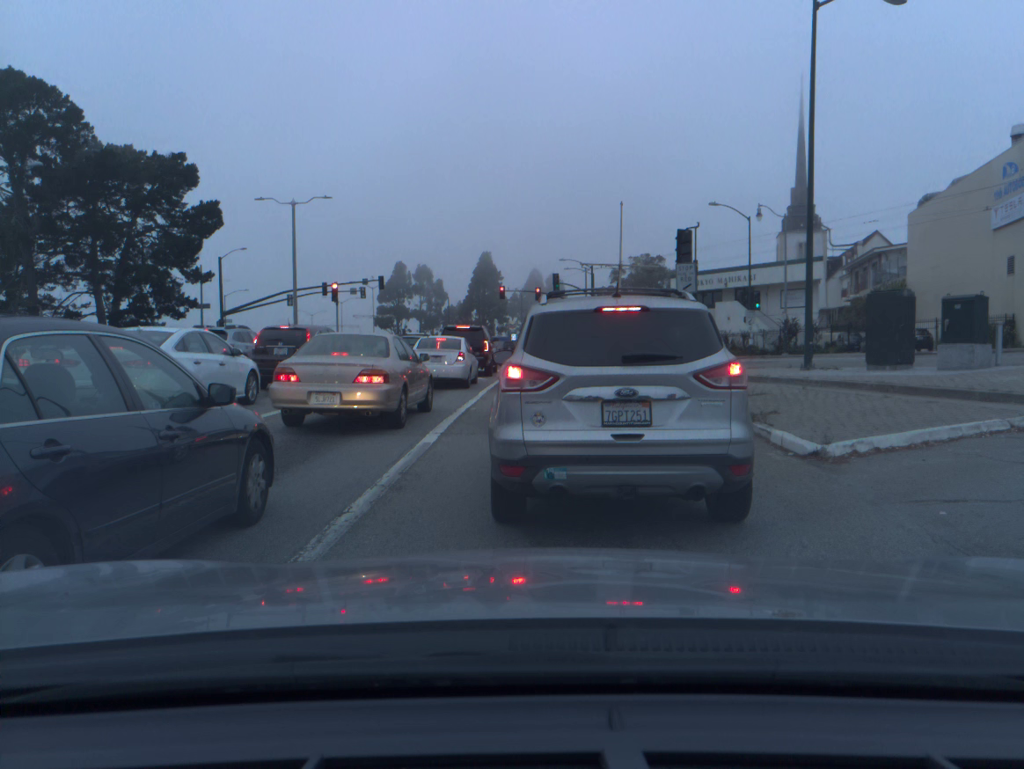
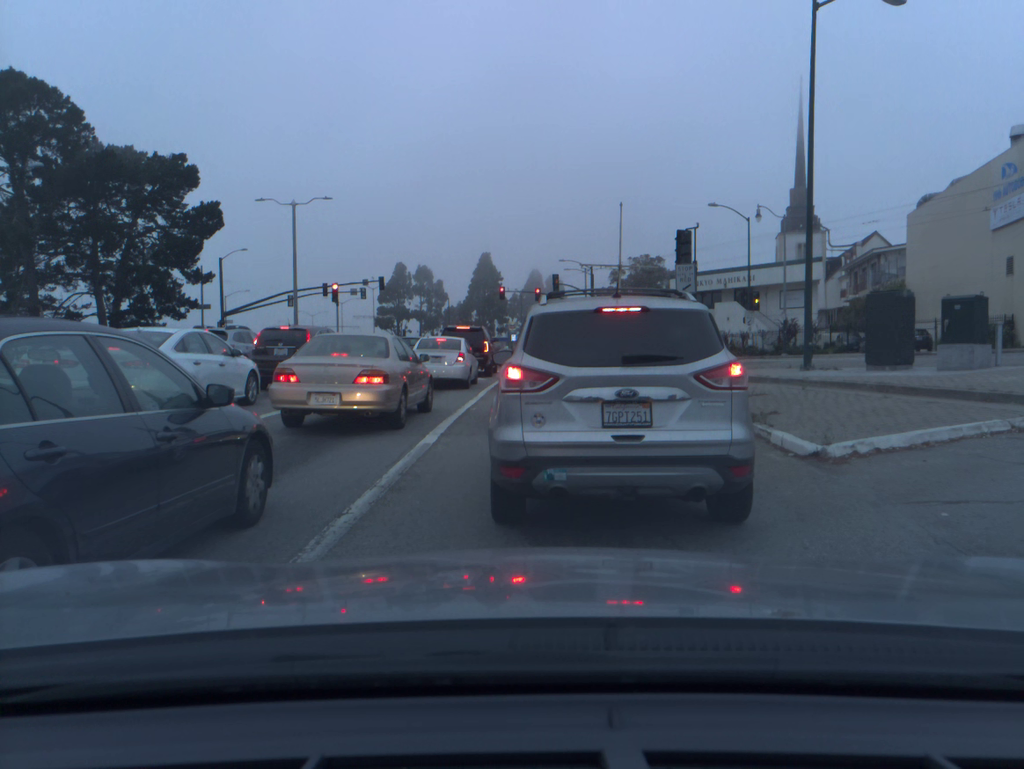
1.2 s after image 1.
(0.0, 0.0) m; 0°
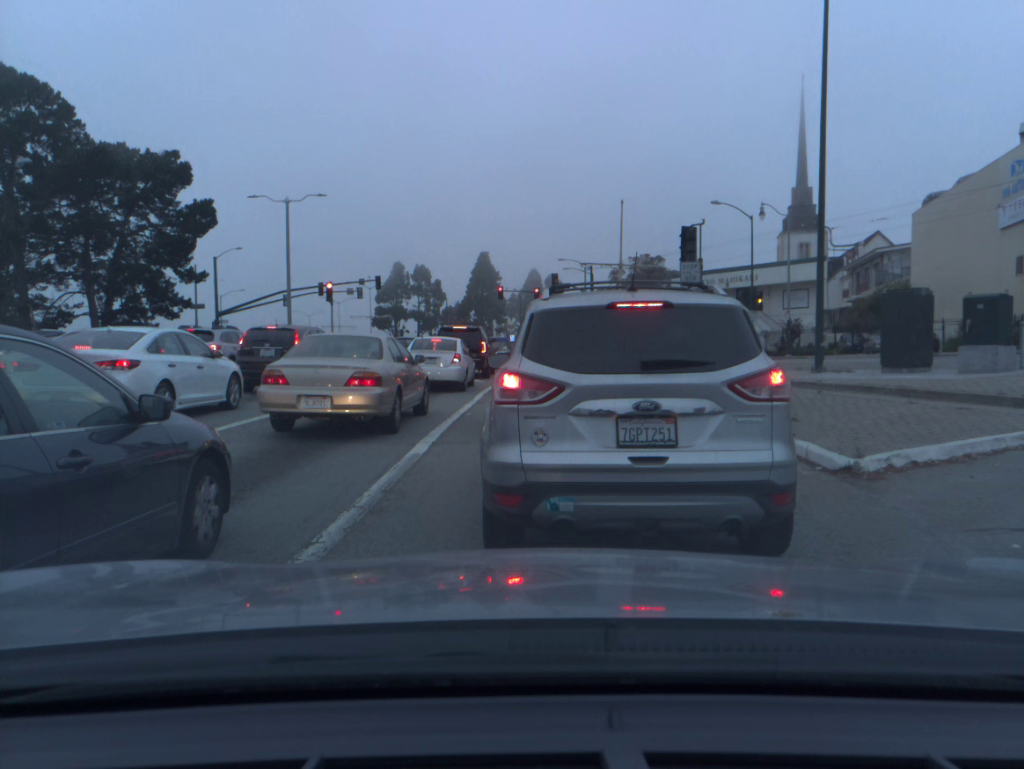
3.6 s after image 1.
(0.0, +0.8) m; 0°
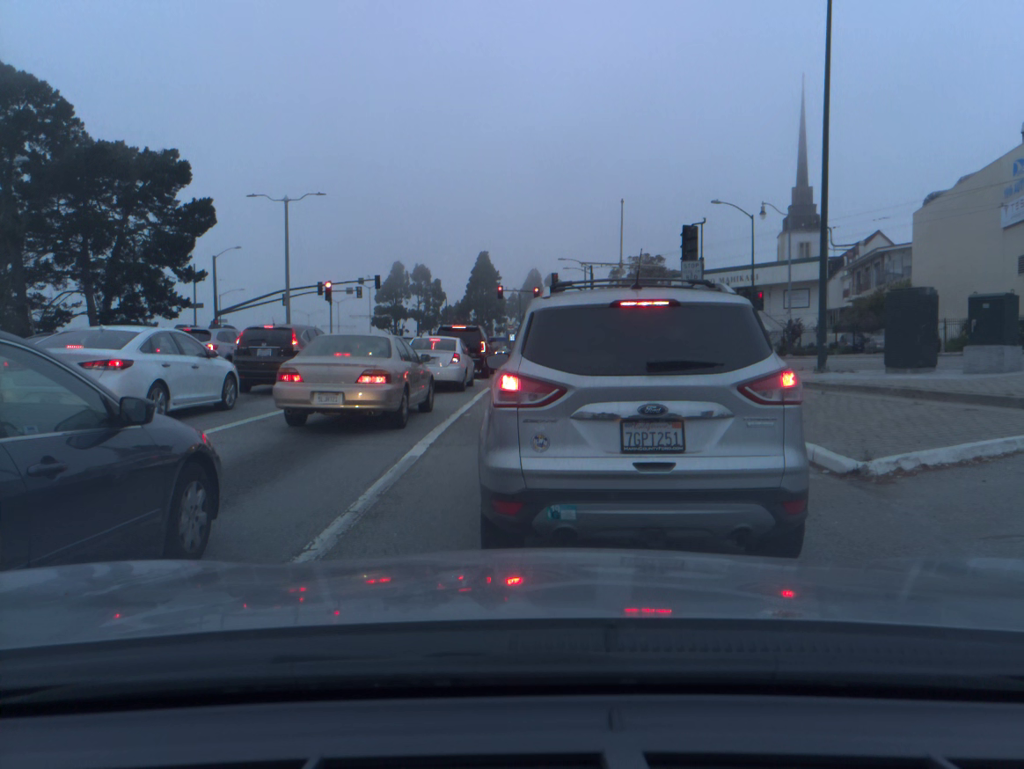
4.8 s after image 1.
(0.0, +0.2) m; 0°
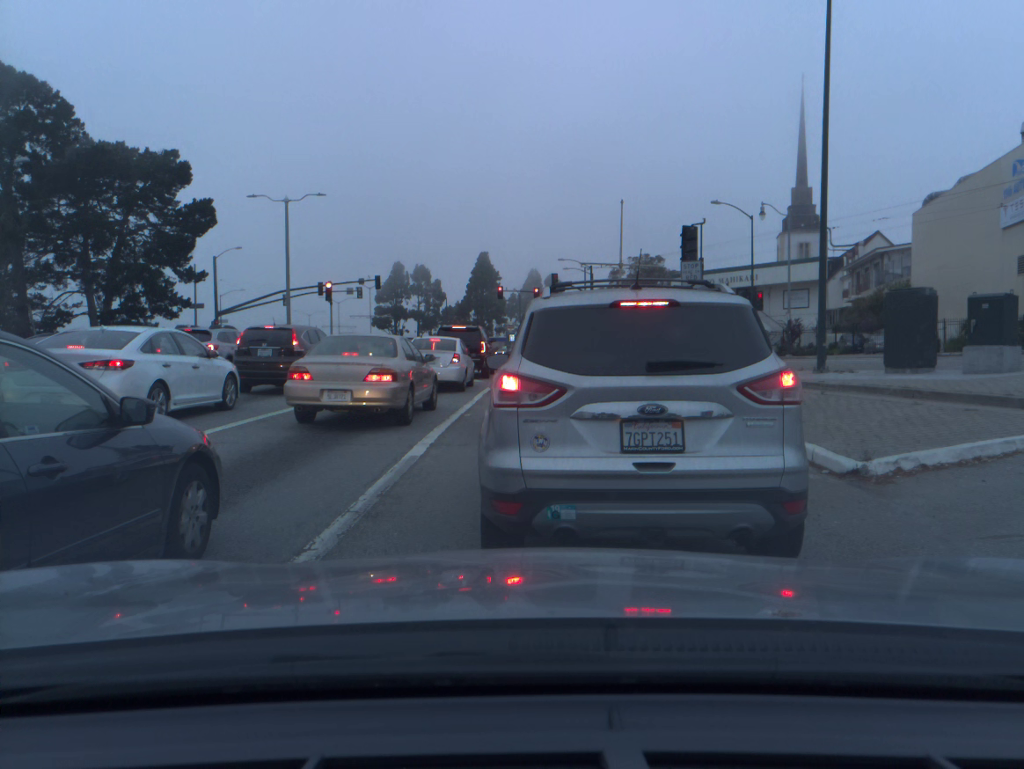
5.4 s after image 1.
(0.0, 0.0) m; 0°
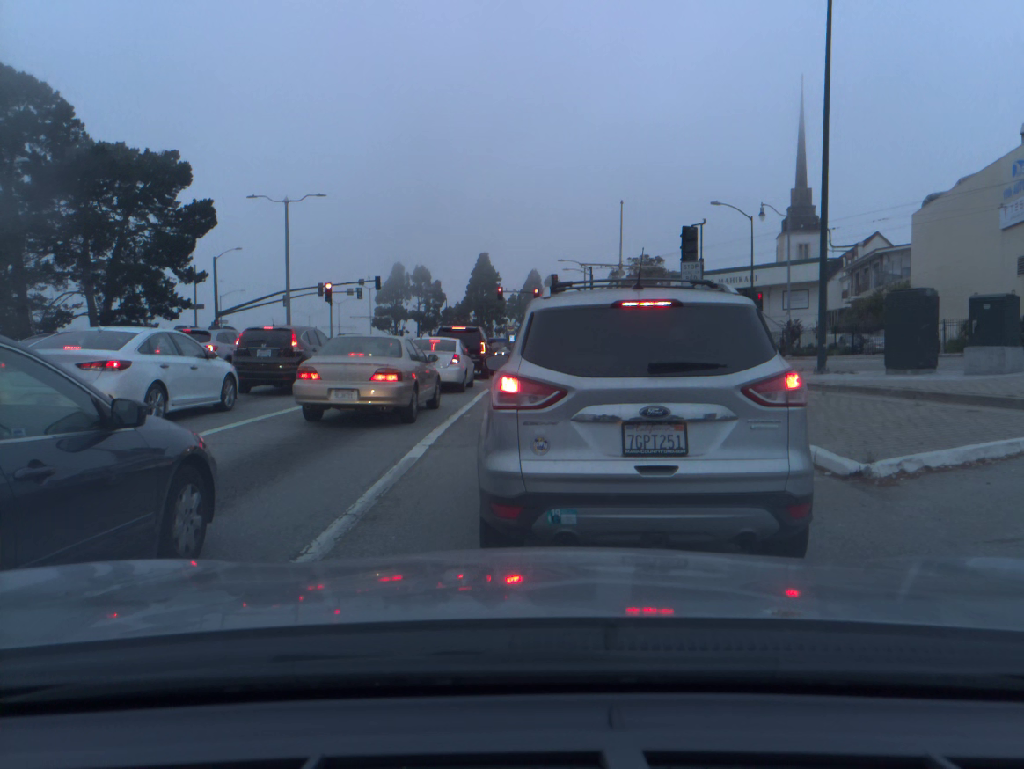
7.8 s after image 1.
(0.0, 0.0) m; 0°
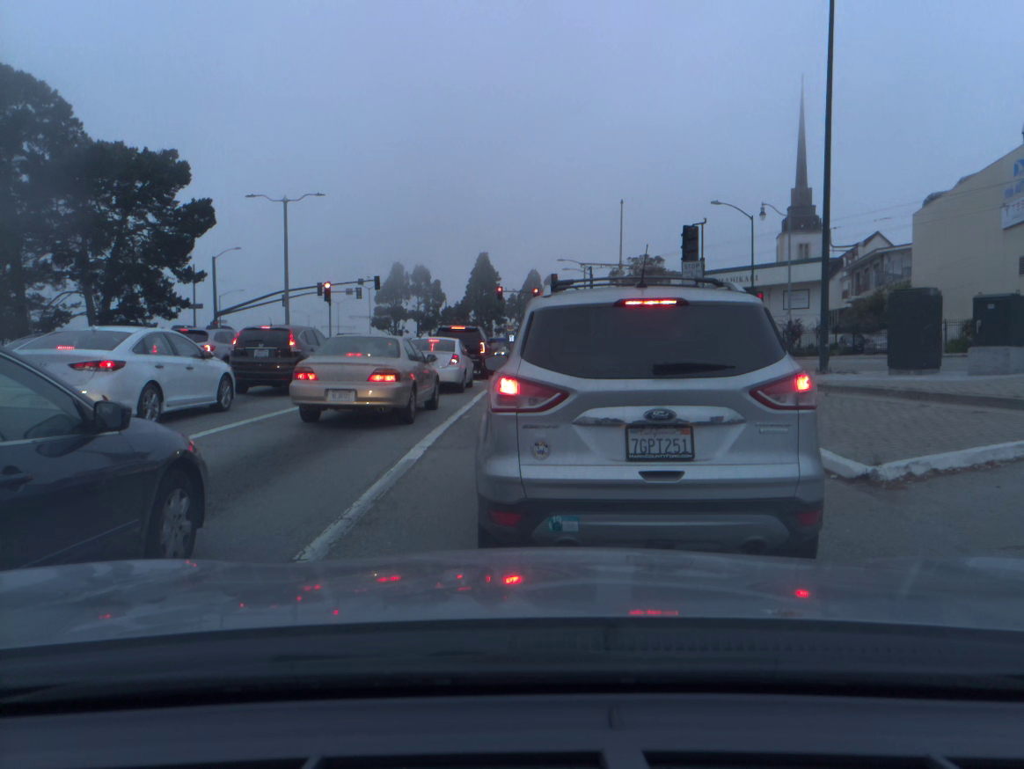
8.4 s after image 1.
(0.0, +0.1) m; 0°
